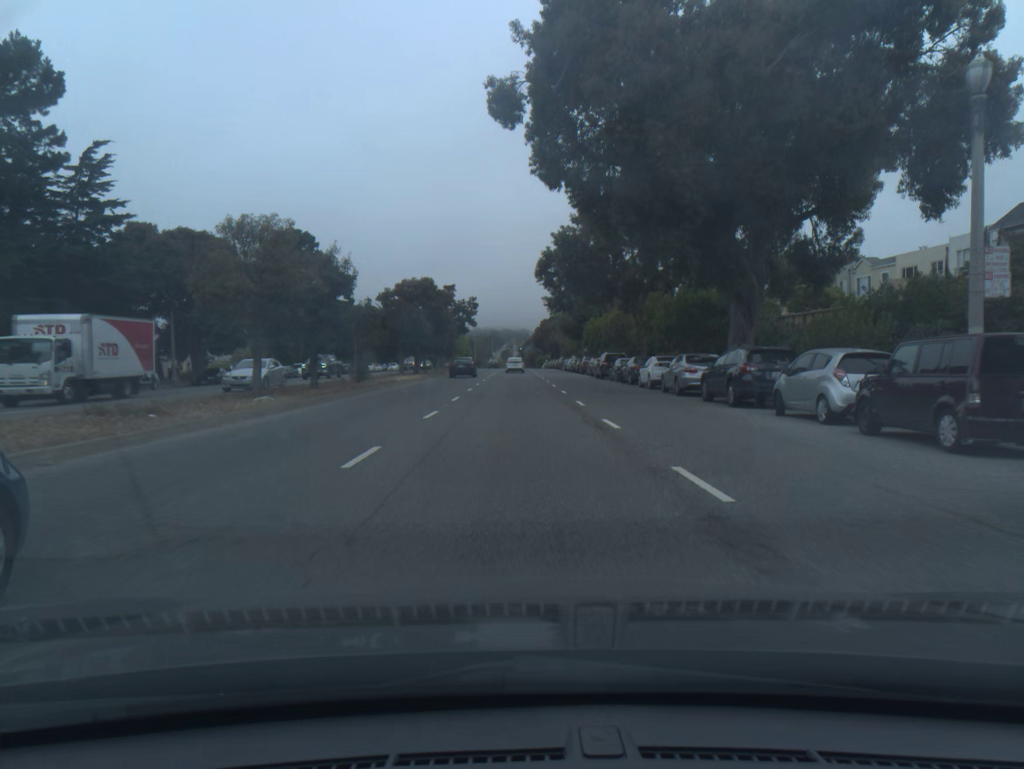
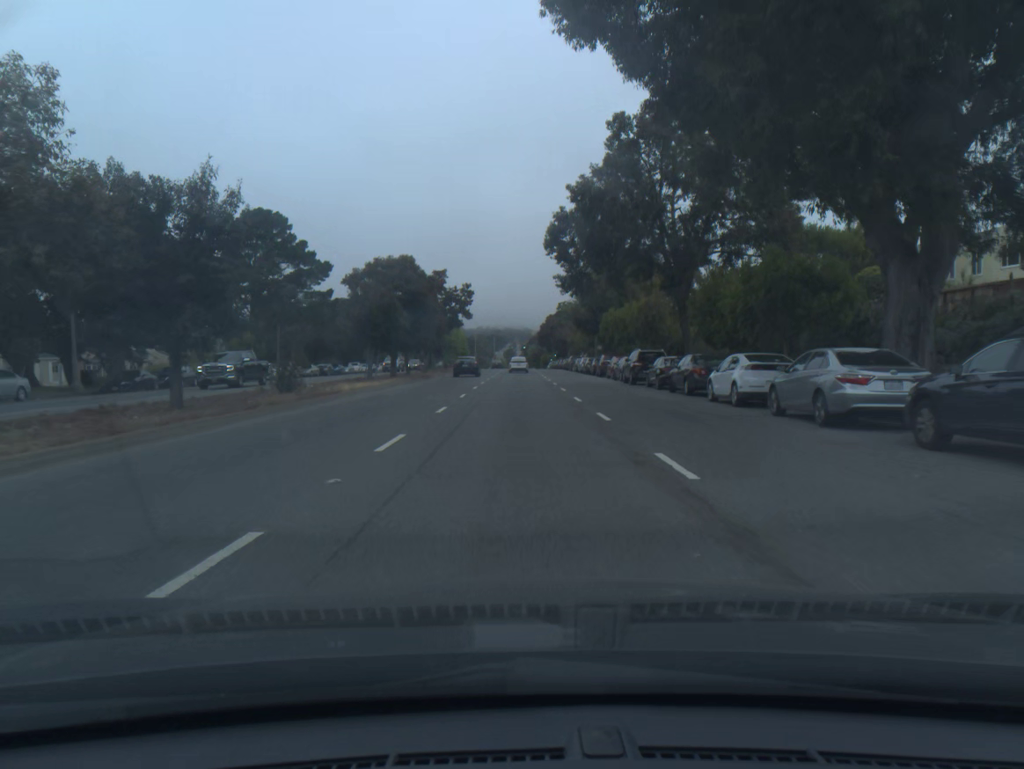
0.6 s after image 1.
(0.0, +12.6) m; 0°
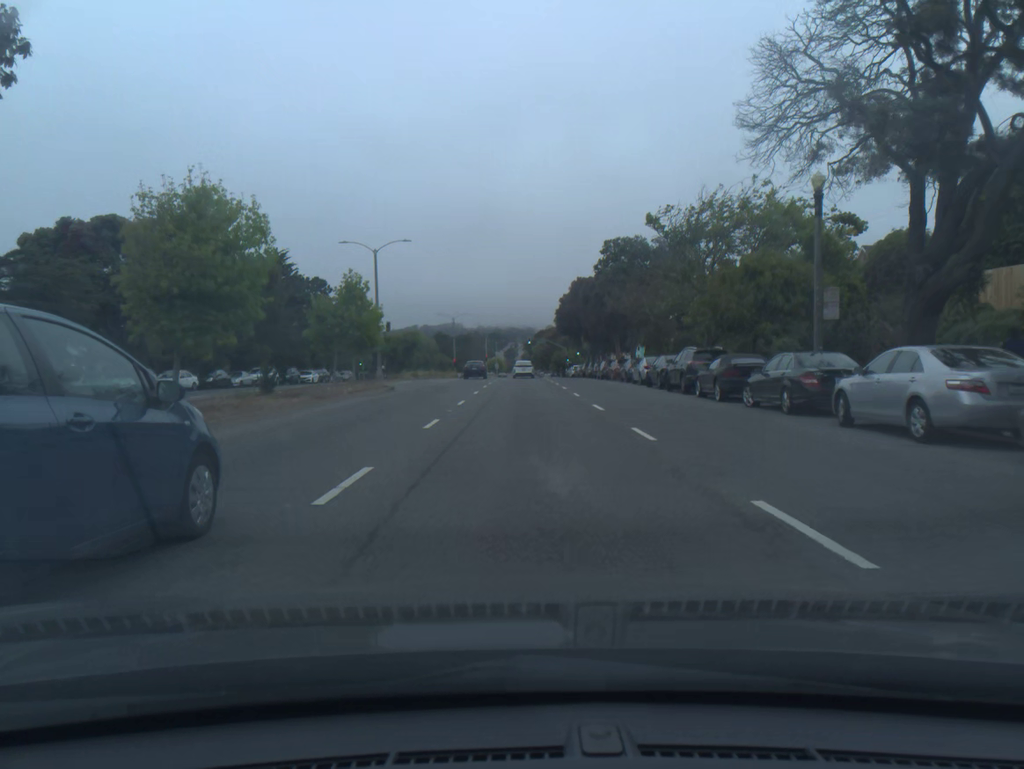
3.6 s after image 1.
(-0.1, +62.1) m; 0°
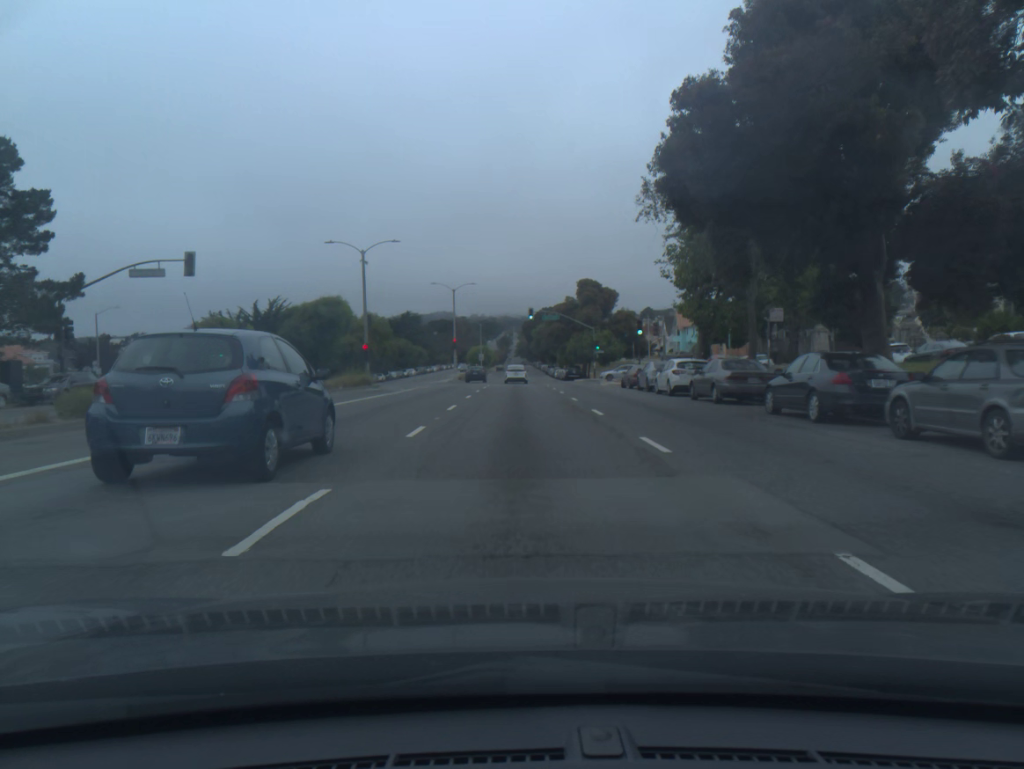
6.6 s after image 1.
(+0.1, +60.2) m; 0°
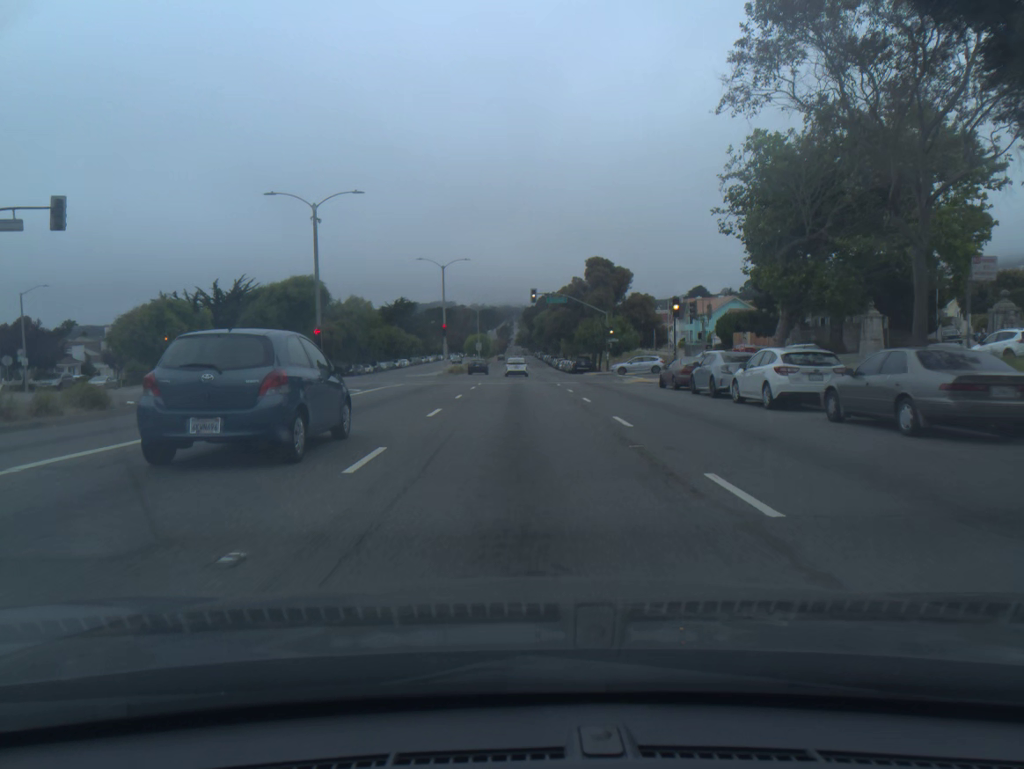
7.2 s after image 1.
(0.0, +11.9) m; 0°
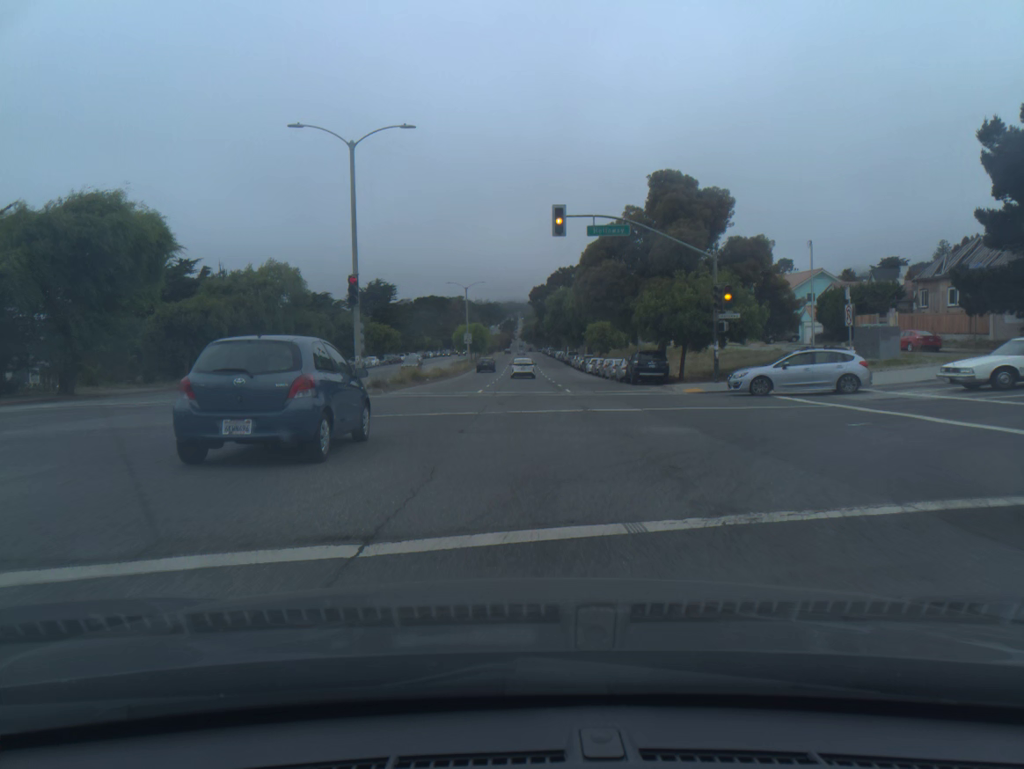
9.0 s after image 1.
(-0.1, +38.0) m; 0°
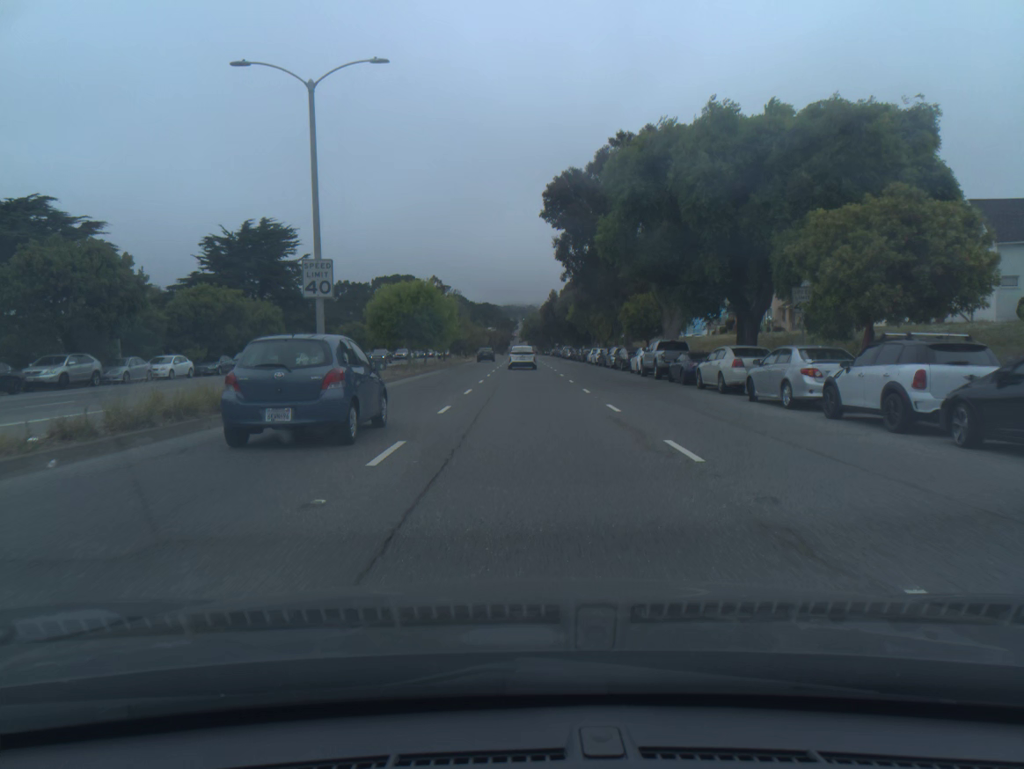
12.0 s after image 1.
(+0.4, +66.7) m; 0°
